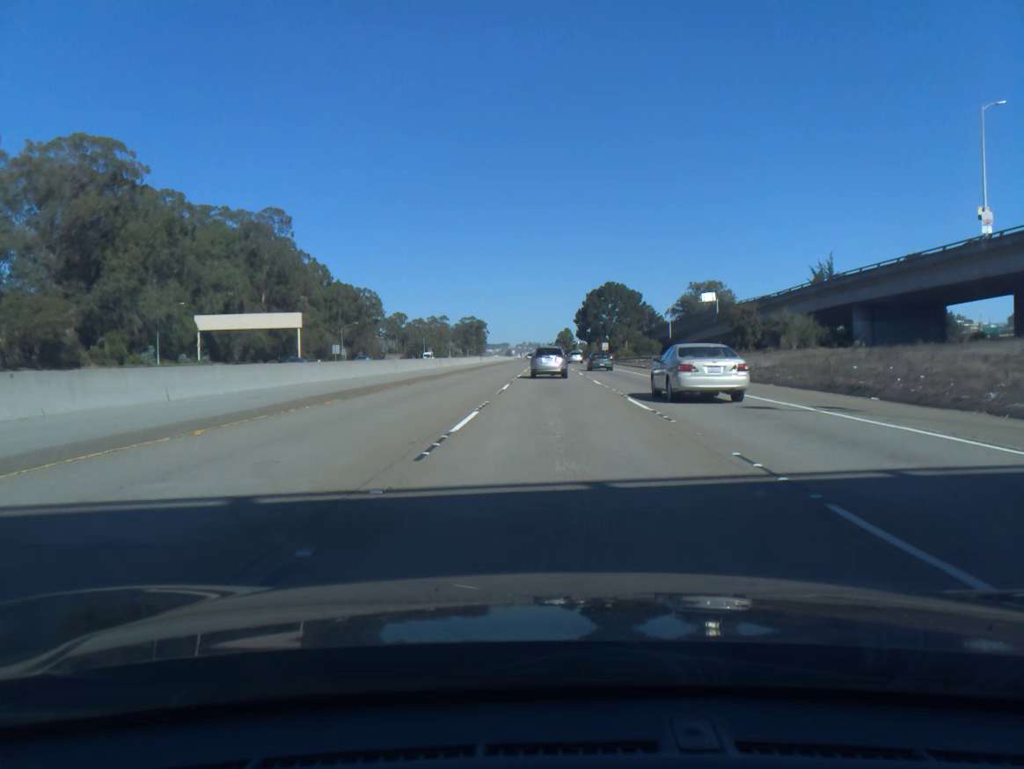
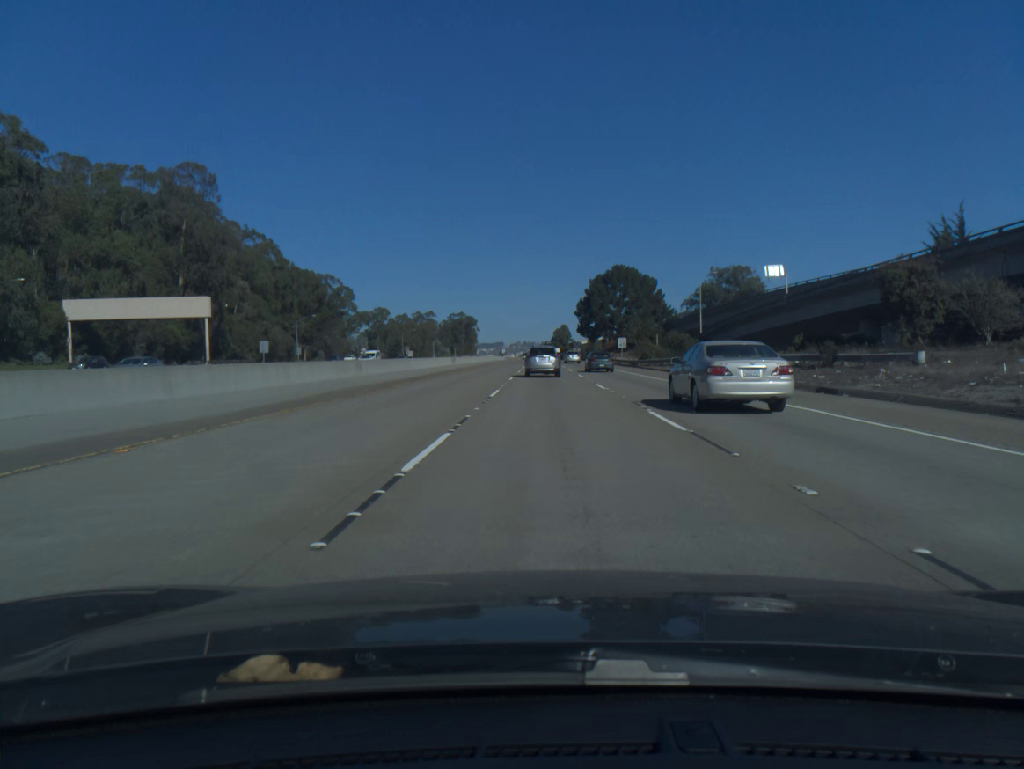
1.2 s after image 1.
(+0.1, +33.5) m; 0°
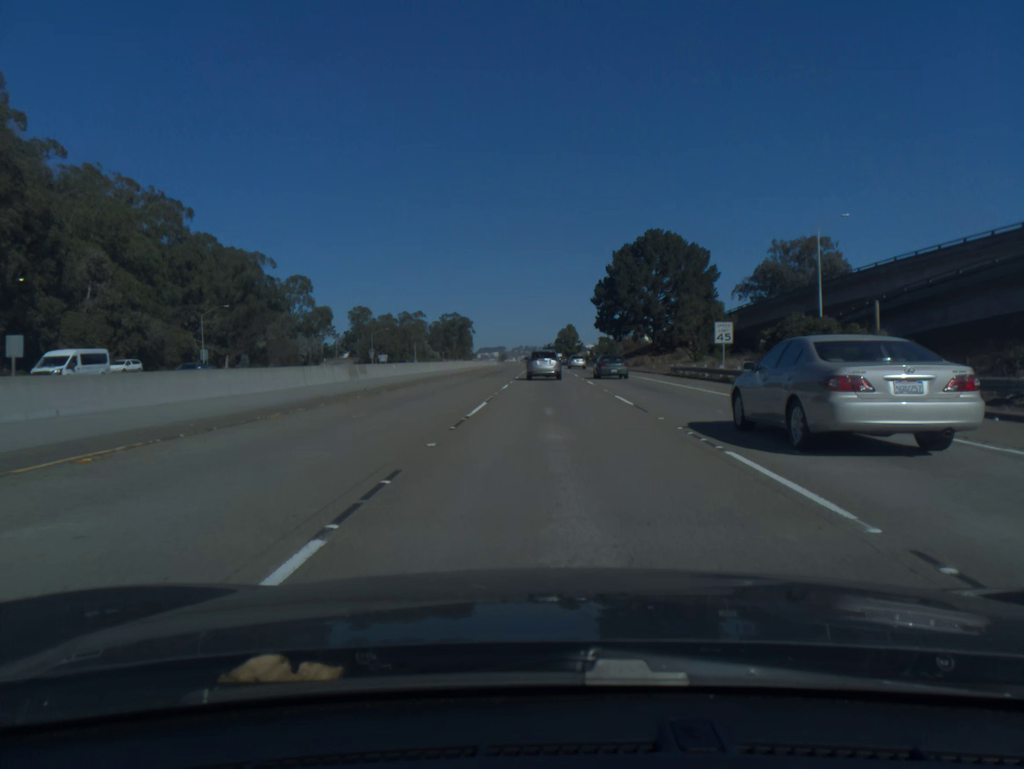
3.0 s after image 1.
(0.0, +50.5) m; 0°
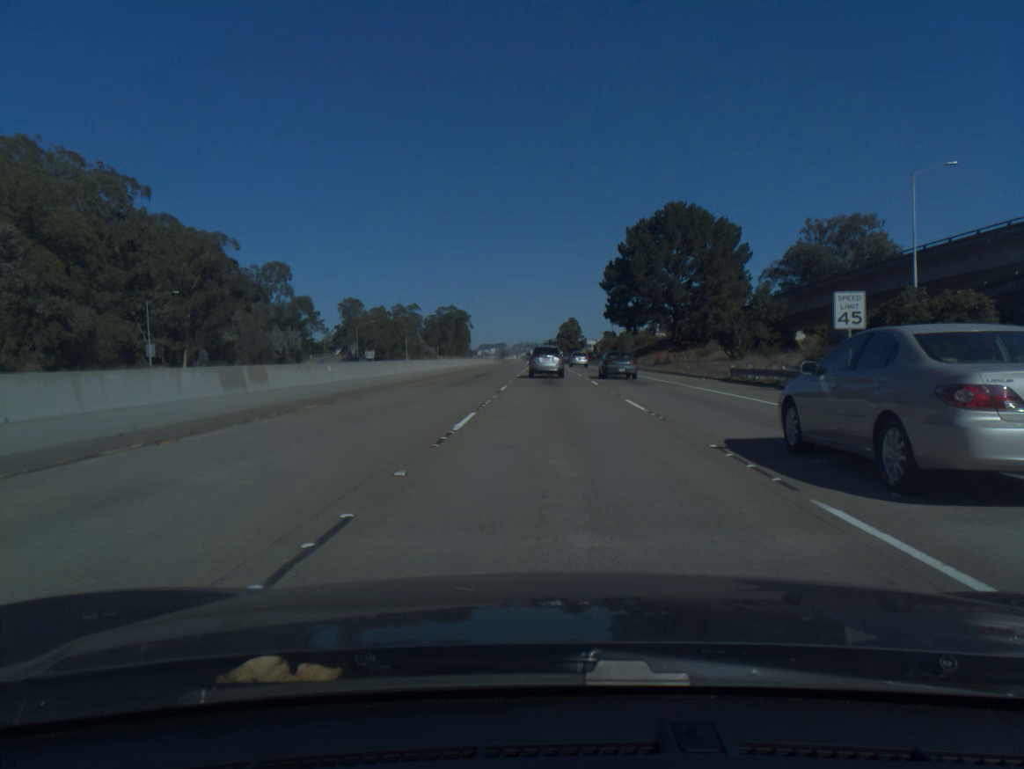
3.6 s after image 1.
(0.0, +17.0) m; 0°
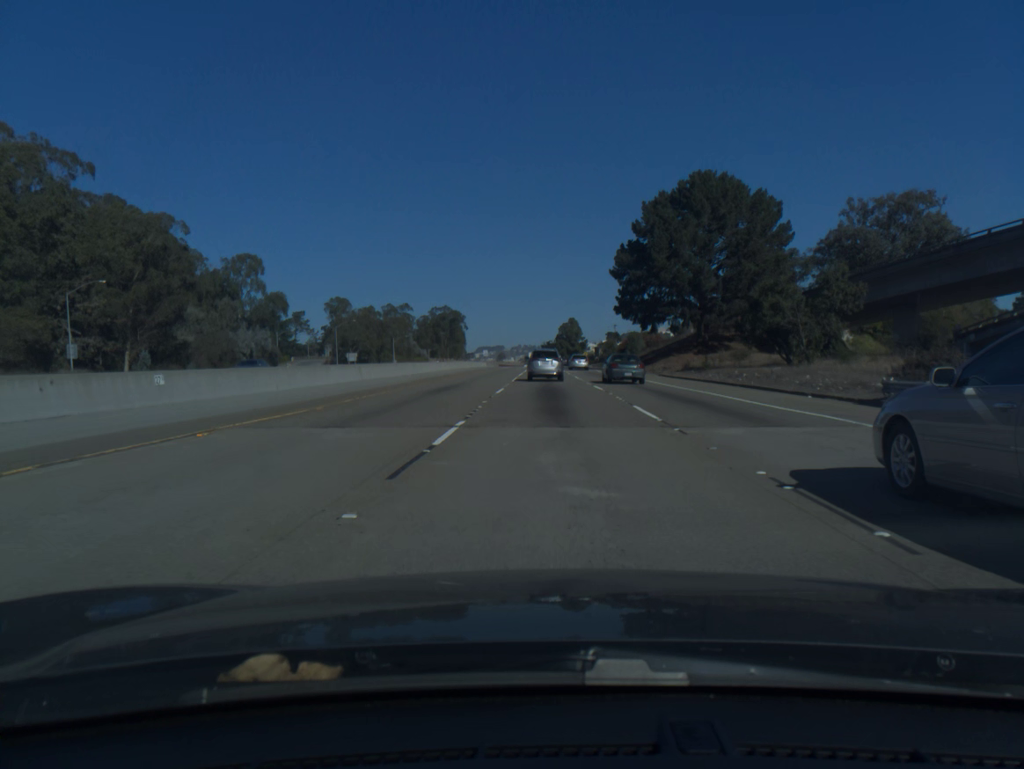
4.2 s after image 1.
(0.0, +17.0) m; 0°
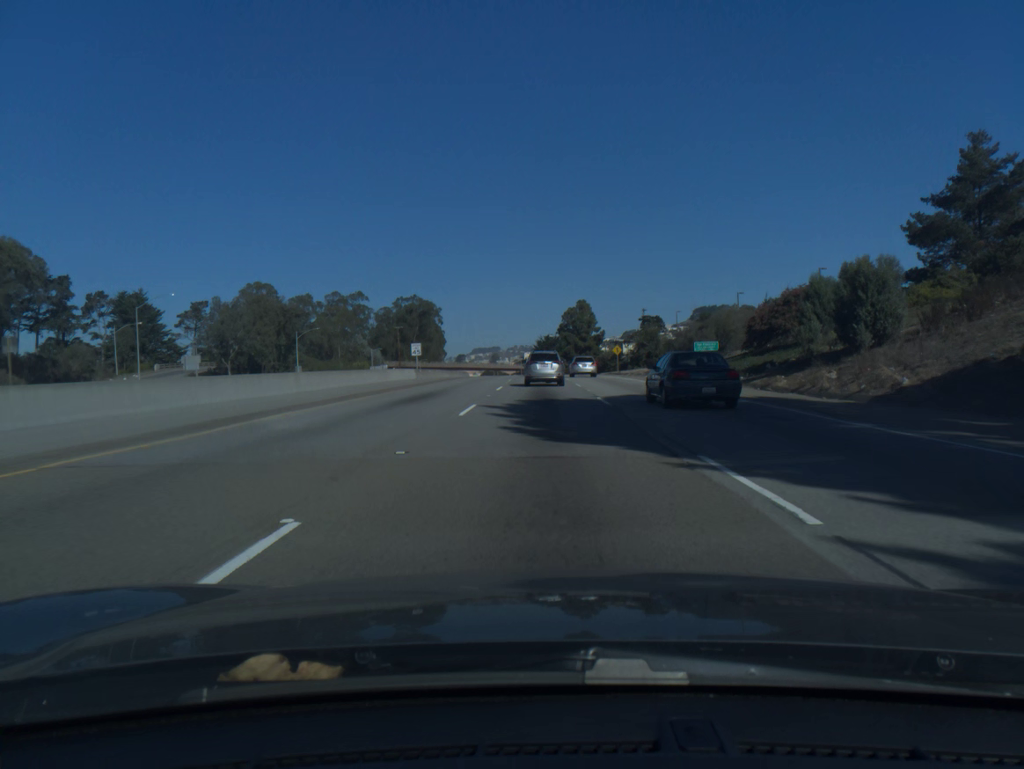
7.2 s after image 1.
(+0.2, +83.1) m; 0°
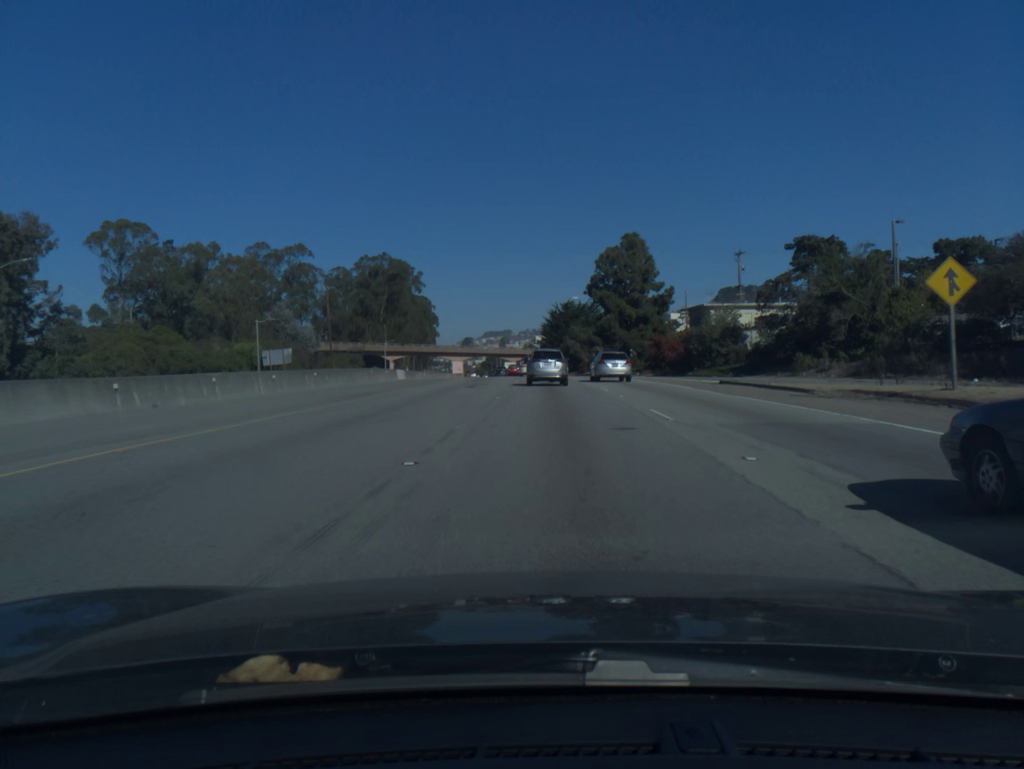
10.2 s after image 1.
(-0.7, +78.5) m; -1°
